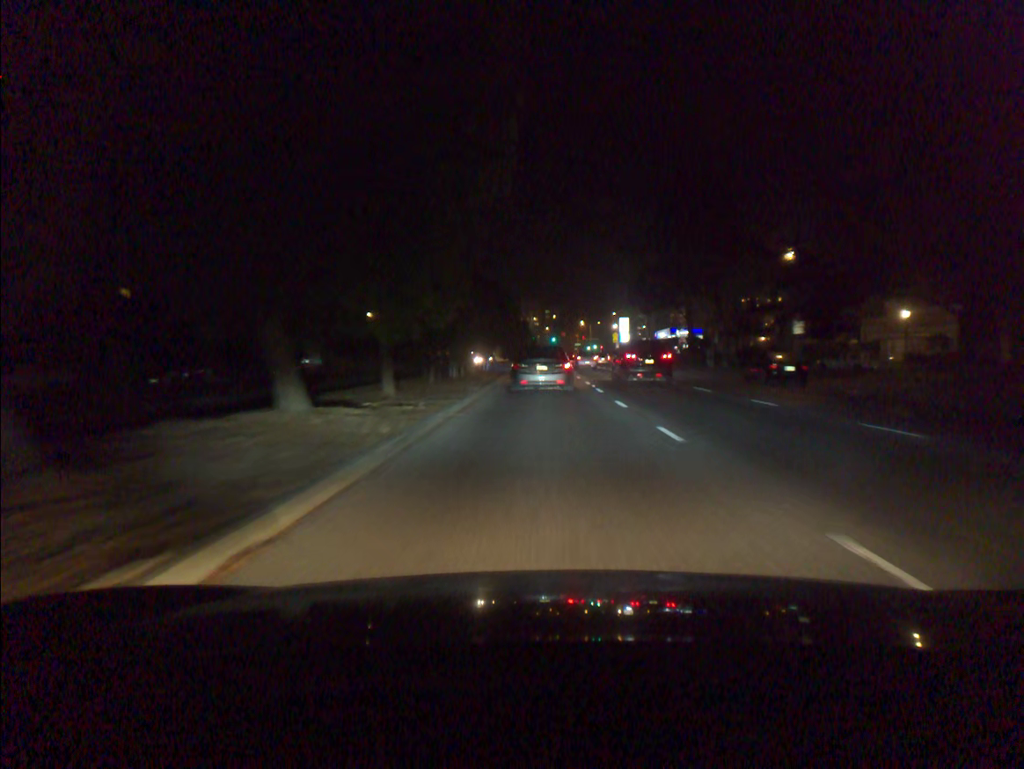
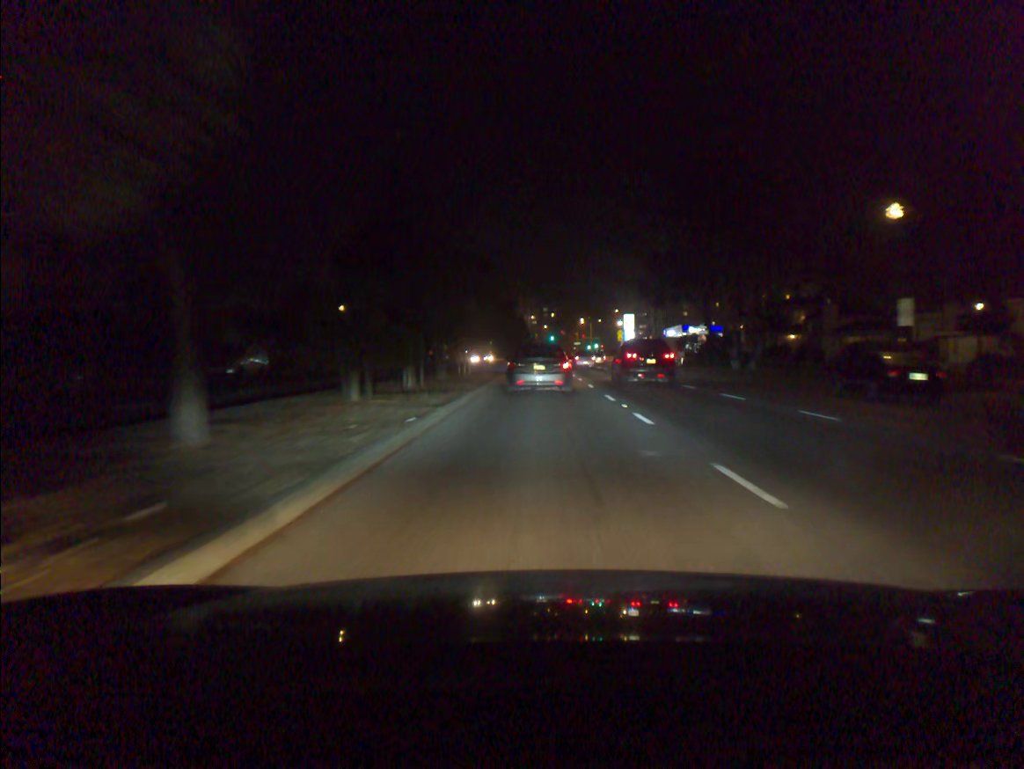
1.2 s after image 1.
(0.0, +11.6) m; 0°
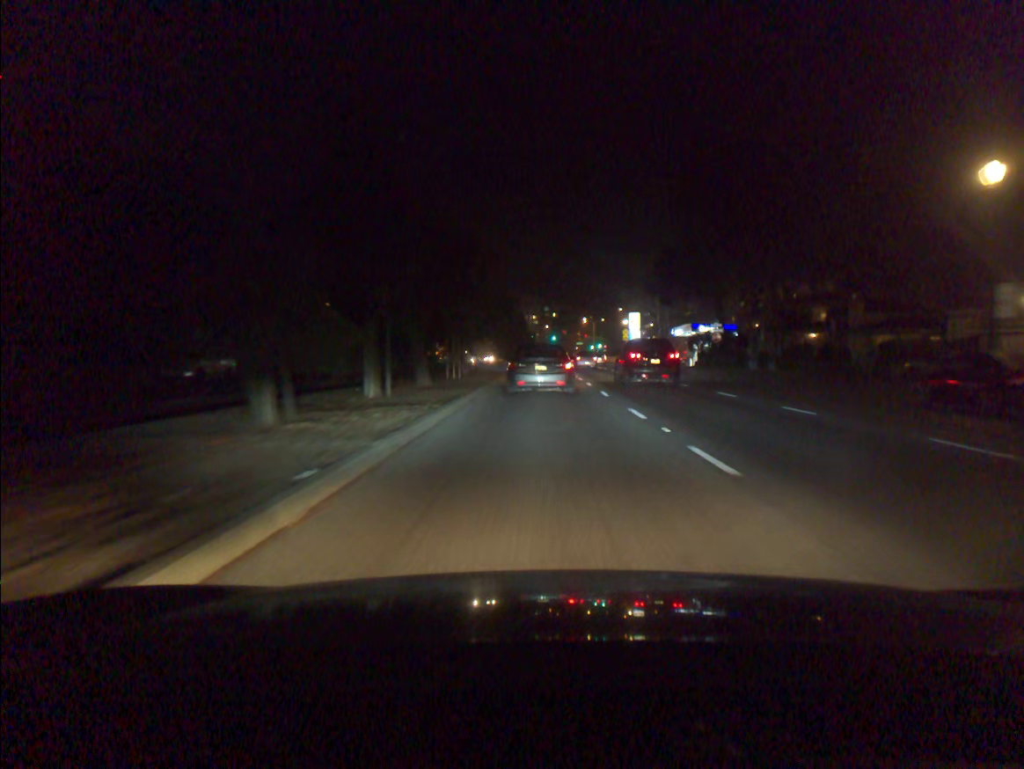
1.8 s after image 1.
(0.0, +5.6) m; 0°
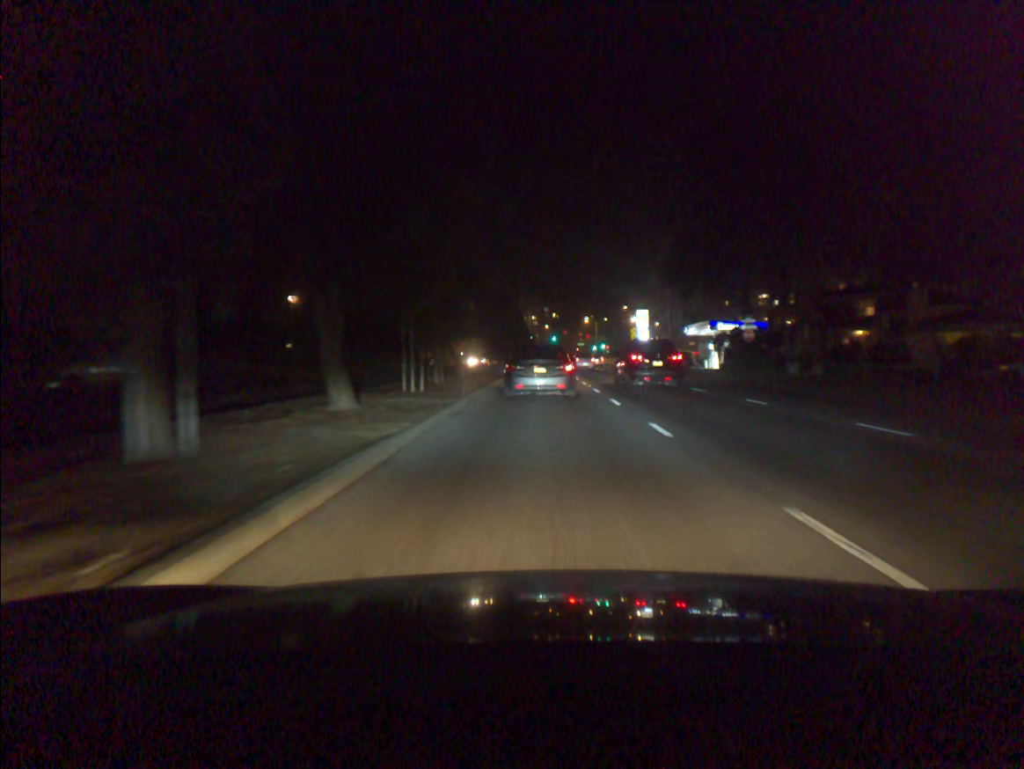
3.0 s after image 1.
(0.0, +10.8) m; 0°
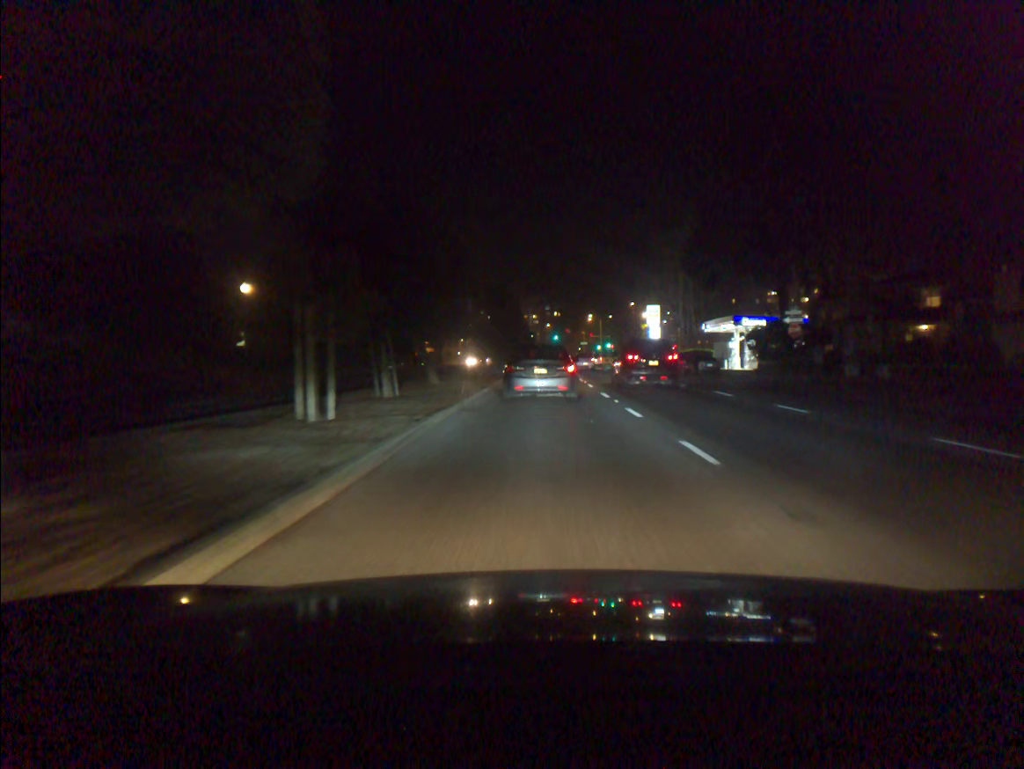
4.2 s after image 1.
(0.0, +10.2) m; 0°
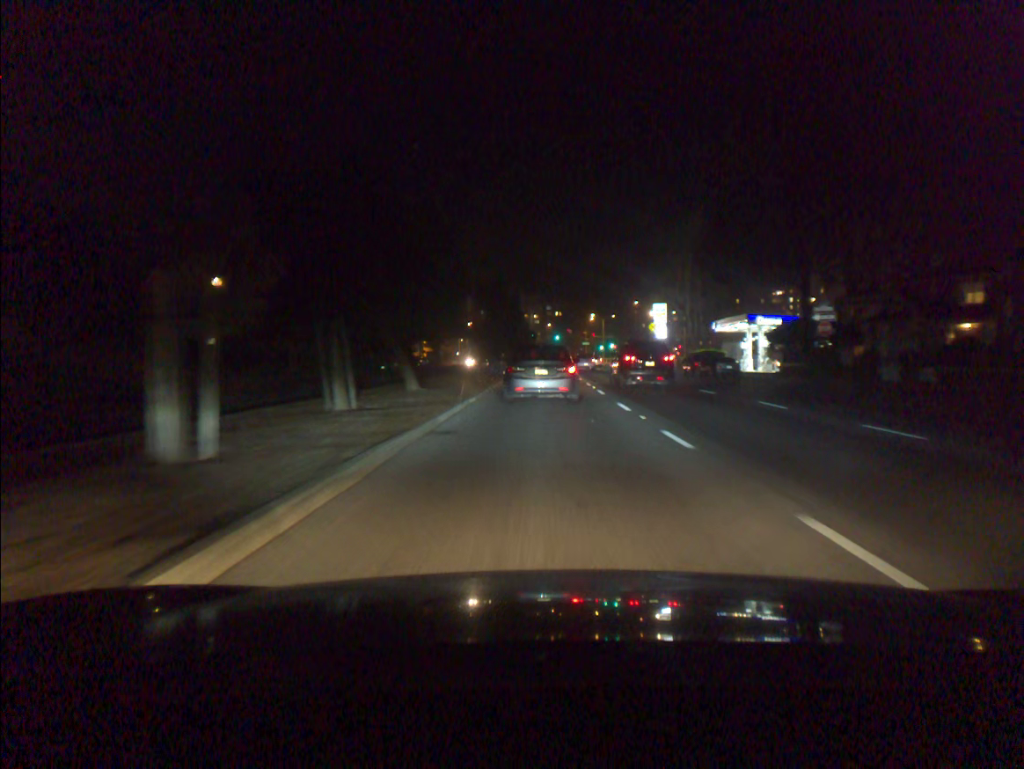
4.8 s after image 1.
(0.0, +5.0) m; 0°
